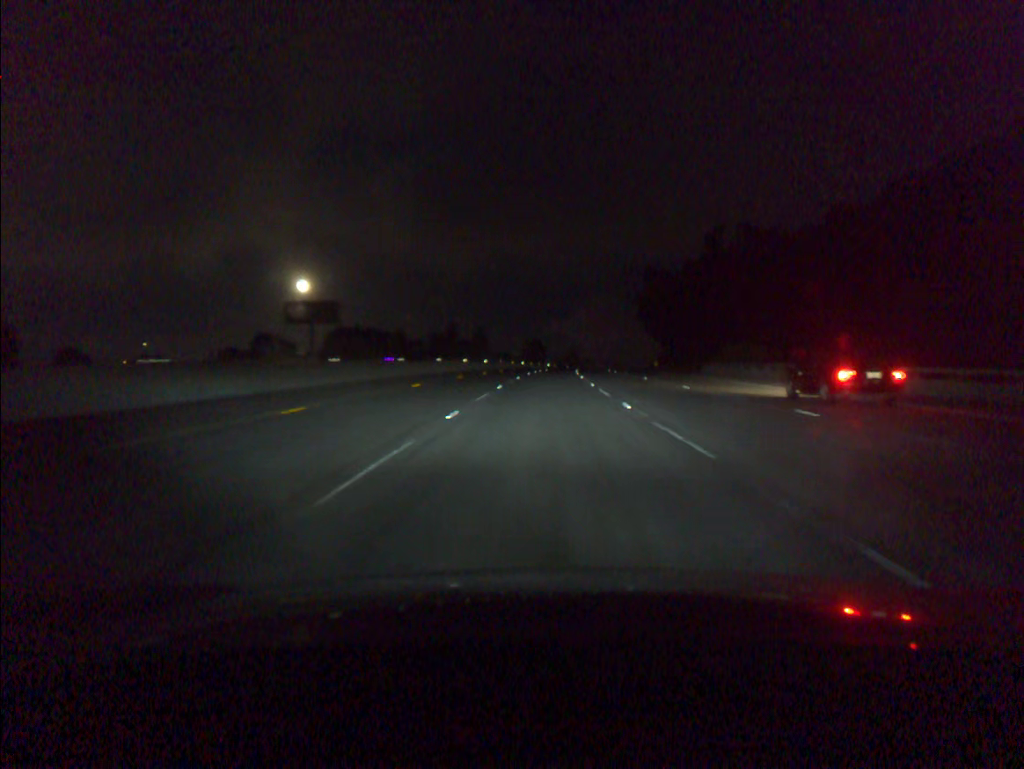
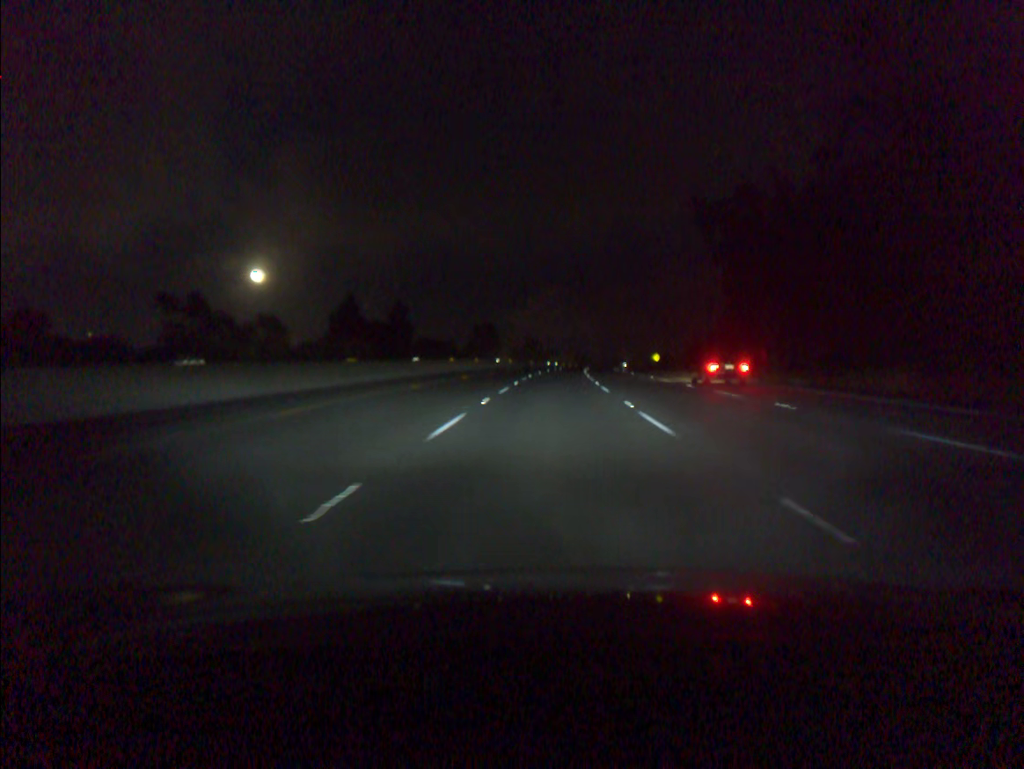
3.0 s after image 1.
(+2.2, +86.5) m; +3°
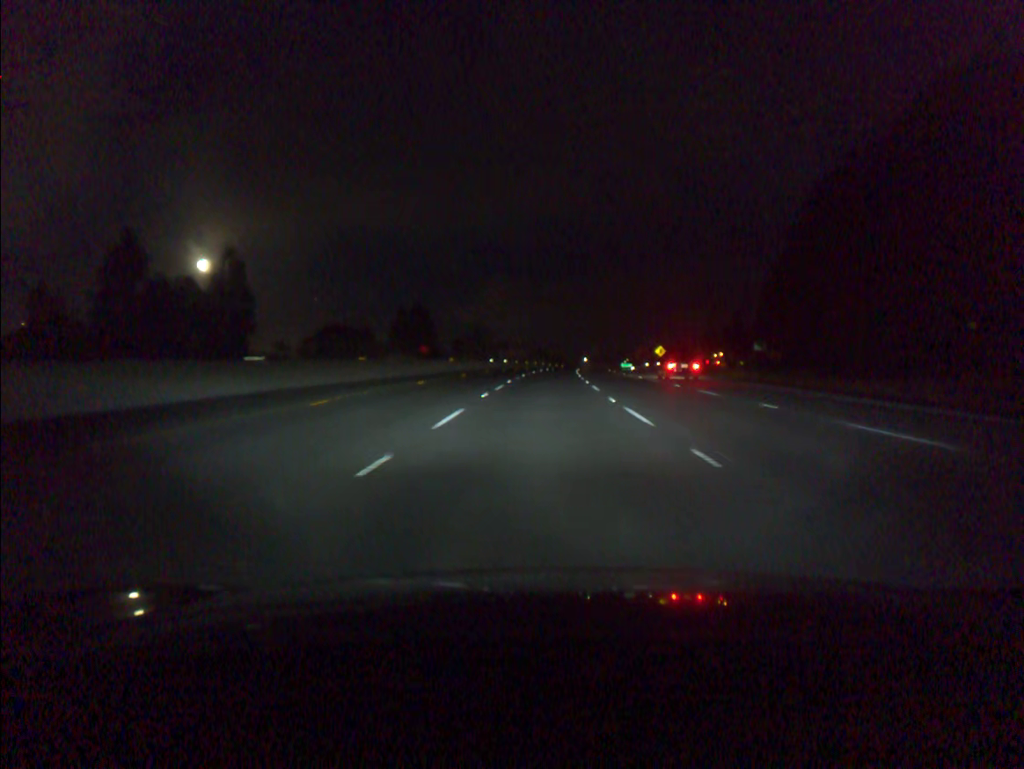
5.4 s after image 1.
(+2.2, +69.7) m; +3°
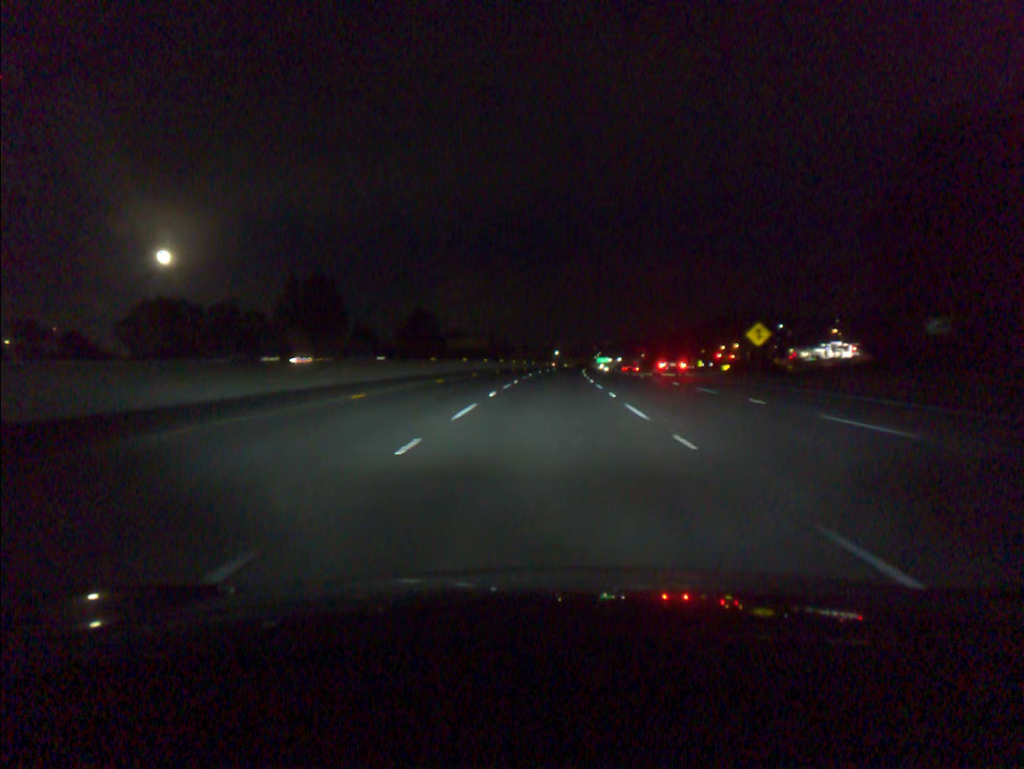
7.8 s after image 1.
(+1.5, +69.8) m; +2°
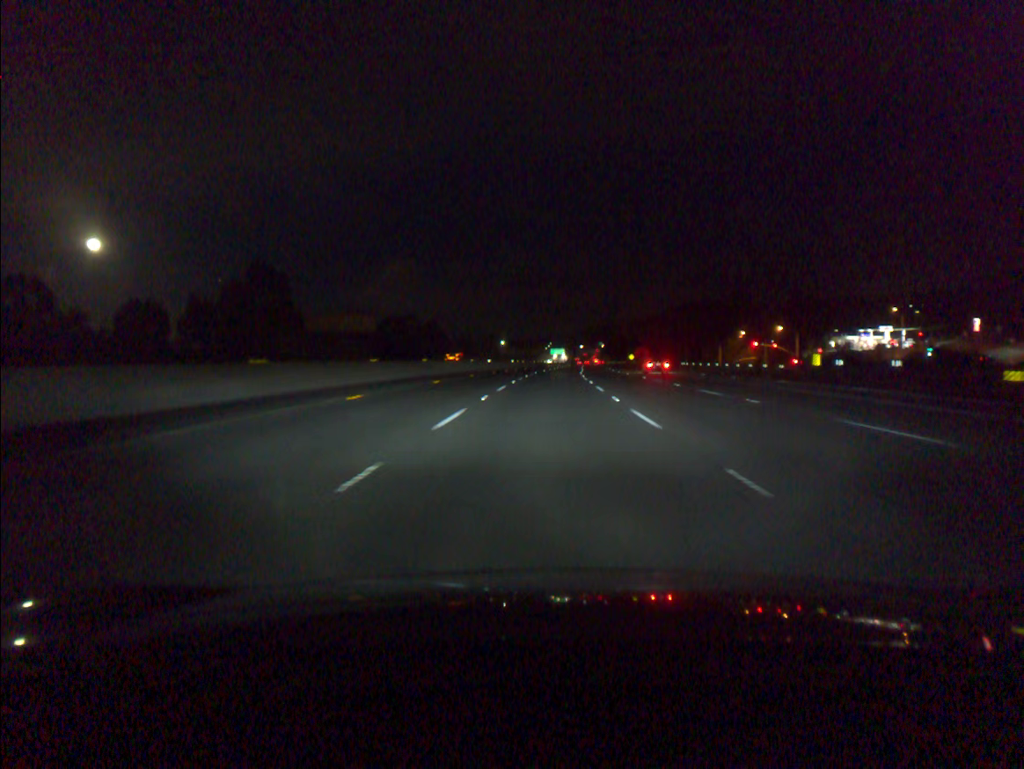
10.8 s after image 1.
(+3.1, +87.2) m; +4°
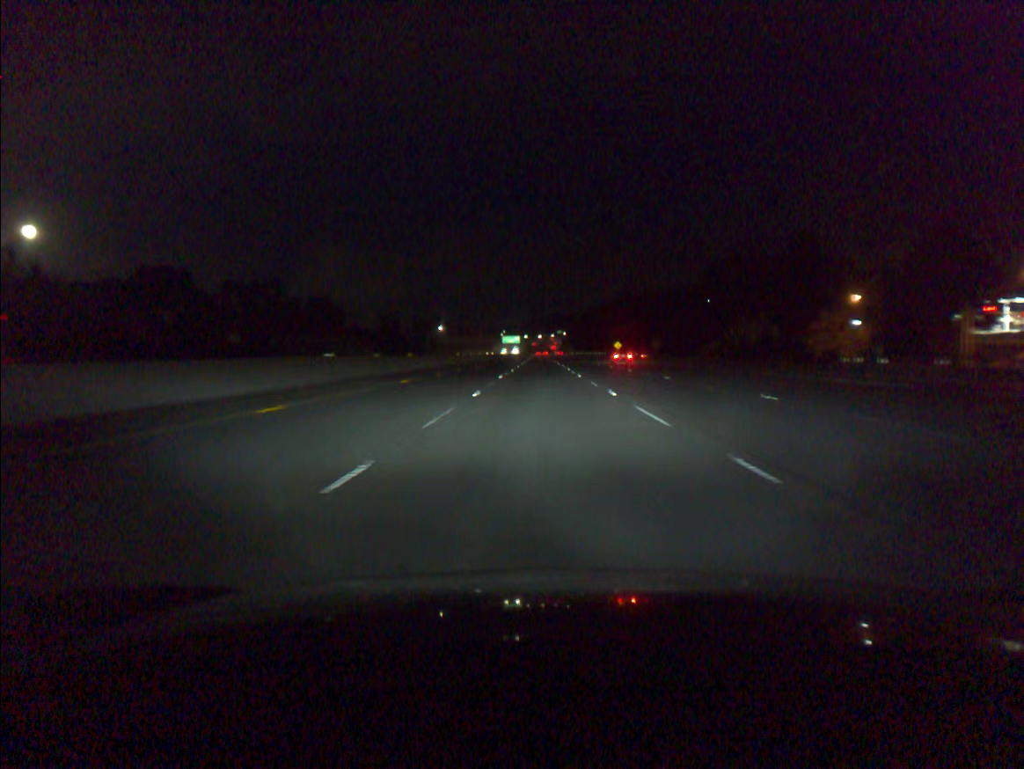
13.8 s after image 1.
(+2.7, +87.4) m; +3°
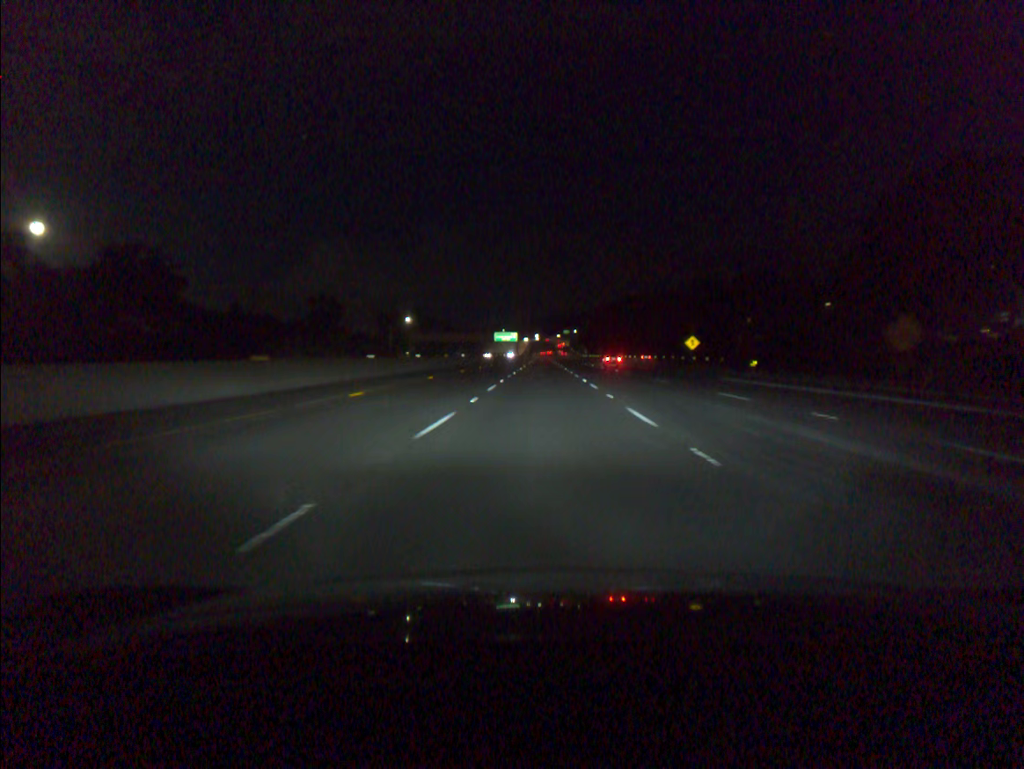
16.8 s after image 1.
(+0.1, +86.9) m; 0°
